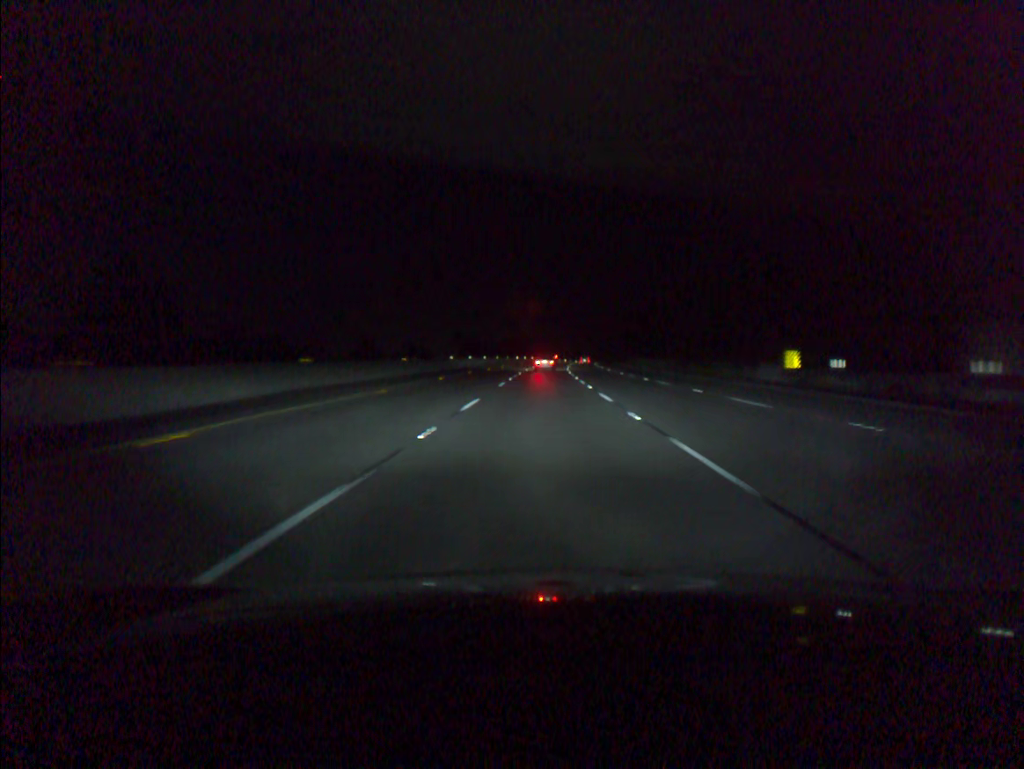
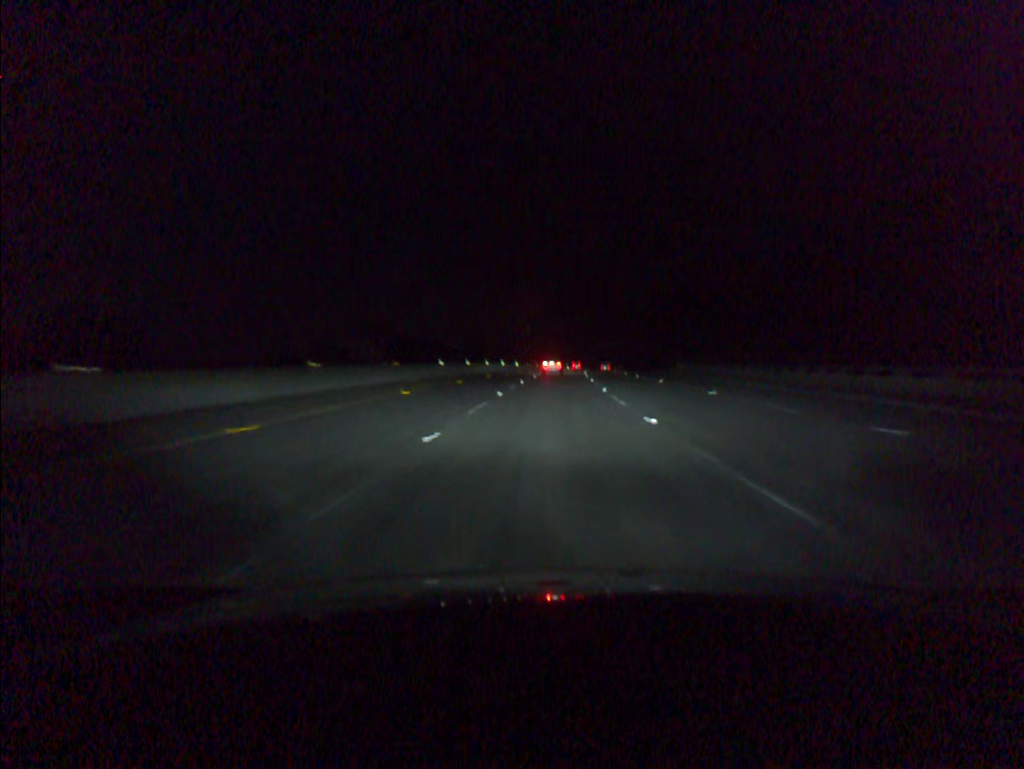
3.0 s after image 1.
(+1.0, +86.7) m; +2°
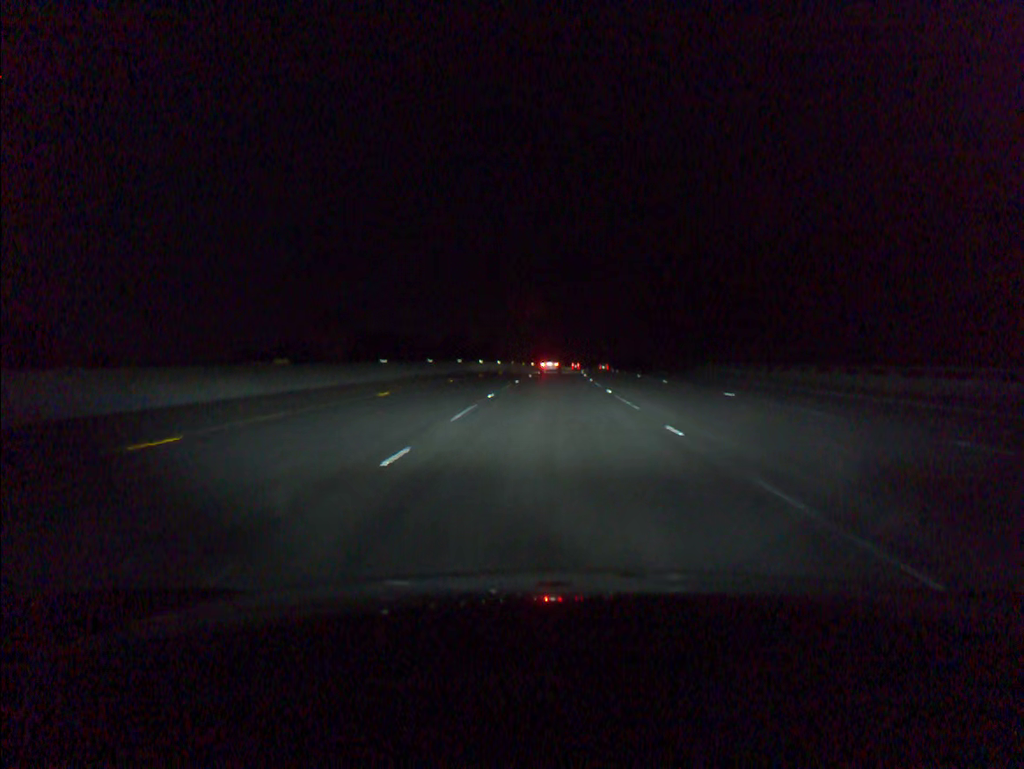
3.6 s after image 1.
(+0.1, +17.4) m; +1°
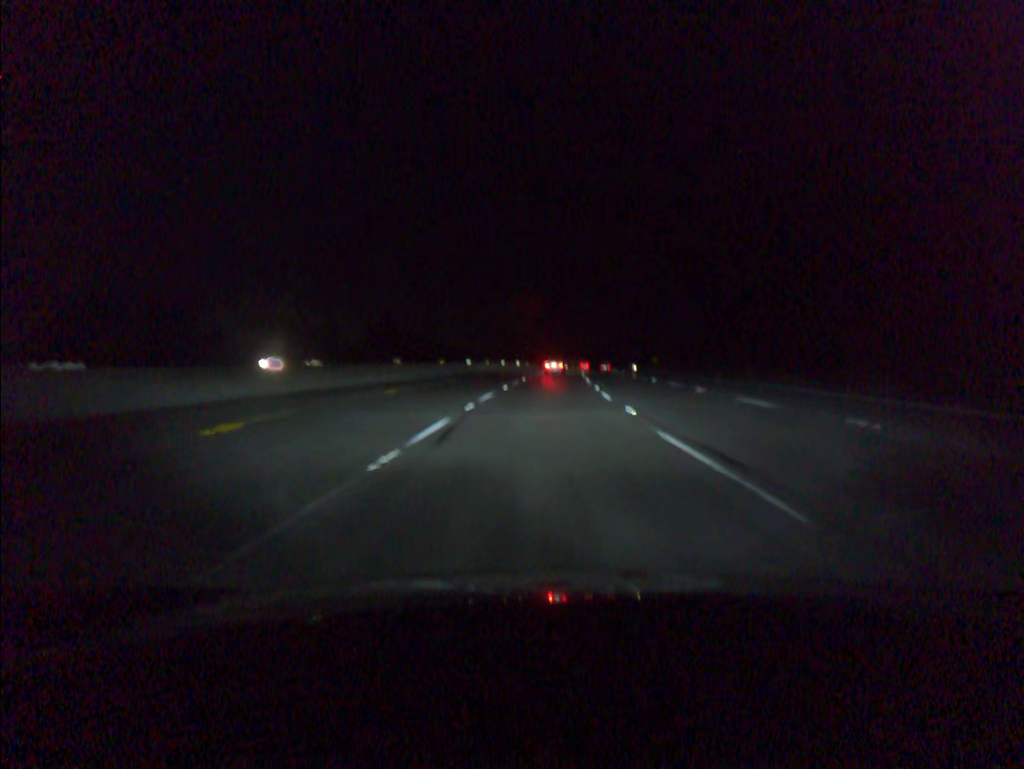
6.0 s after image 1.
(+1.8, +69.9) m; +3°
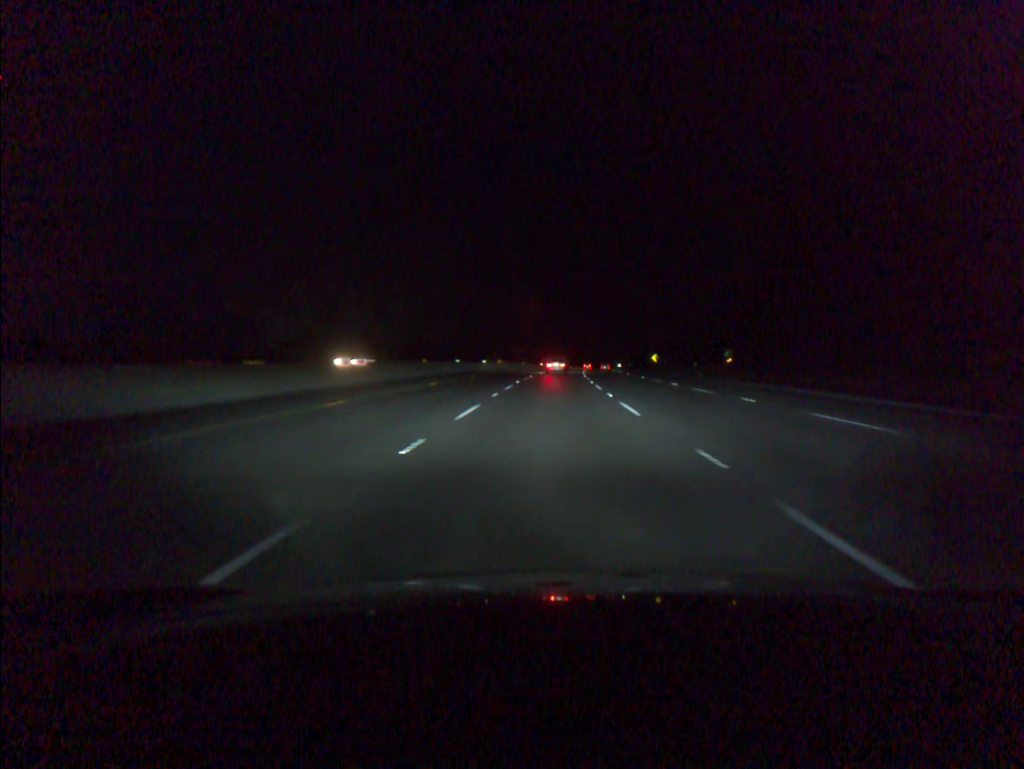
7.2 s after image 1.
(+0.4, +35.2) m; +1°
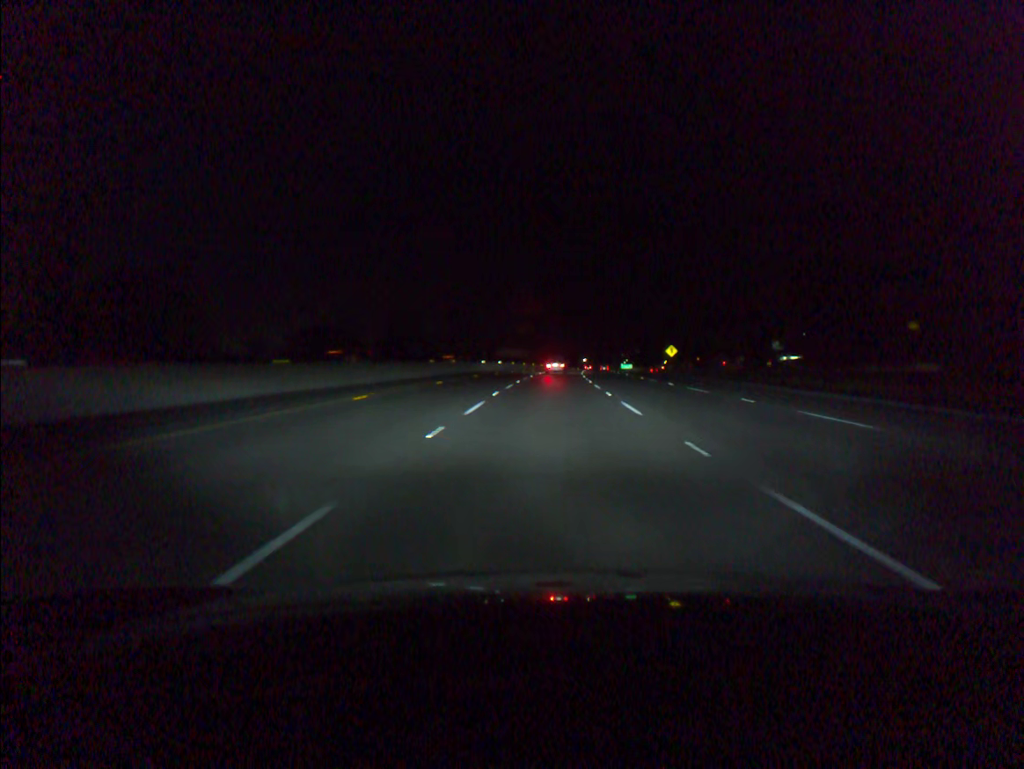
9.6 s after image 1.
(+1.9, +70.5) m; +3°
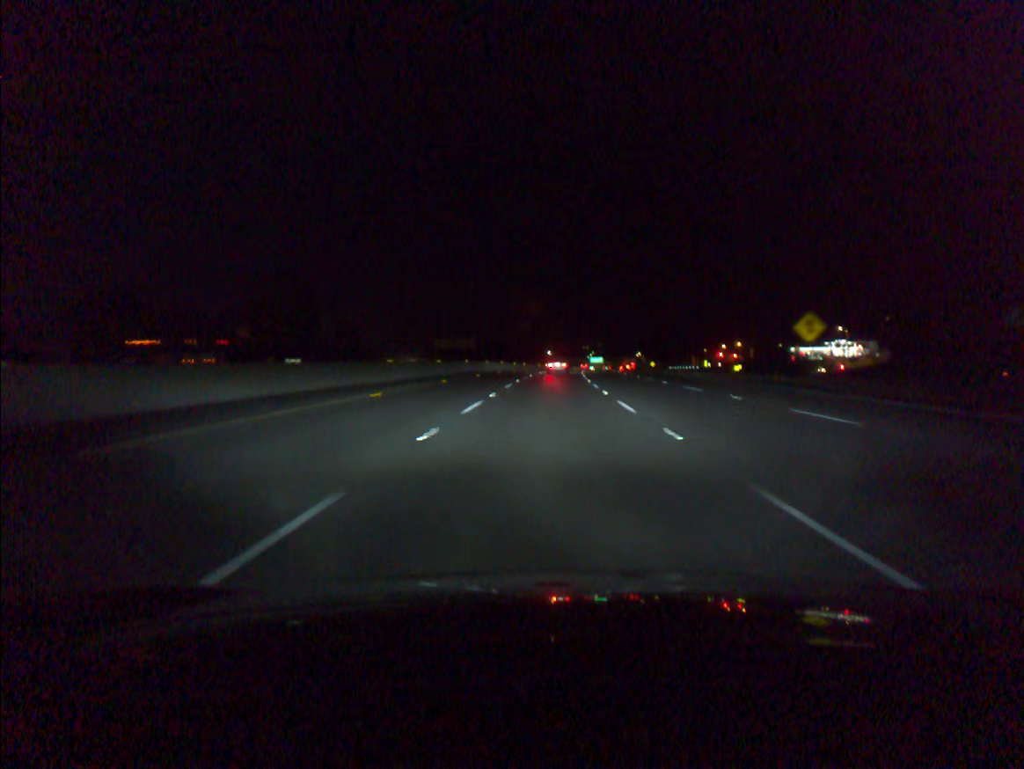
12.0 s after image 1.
(+1.8, +70.7) m; +3°
